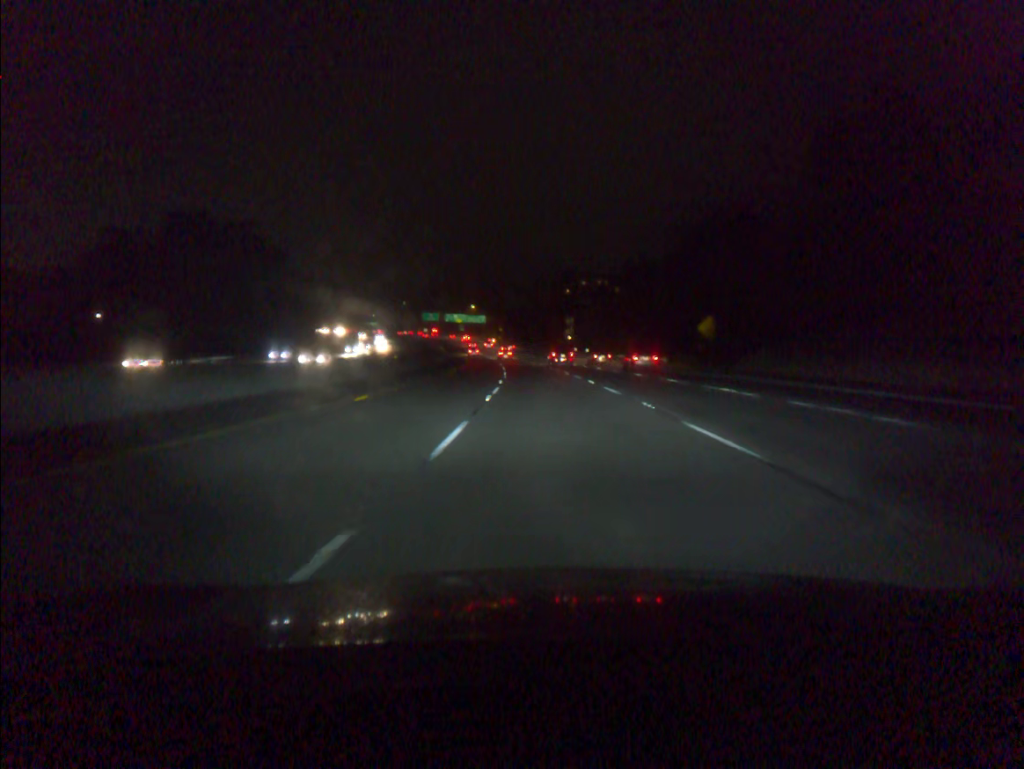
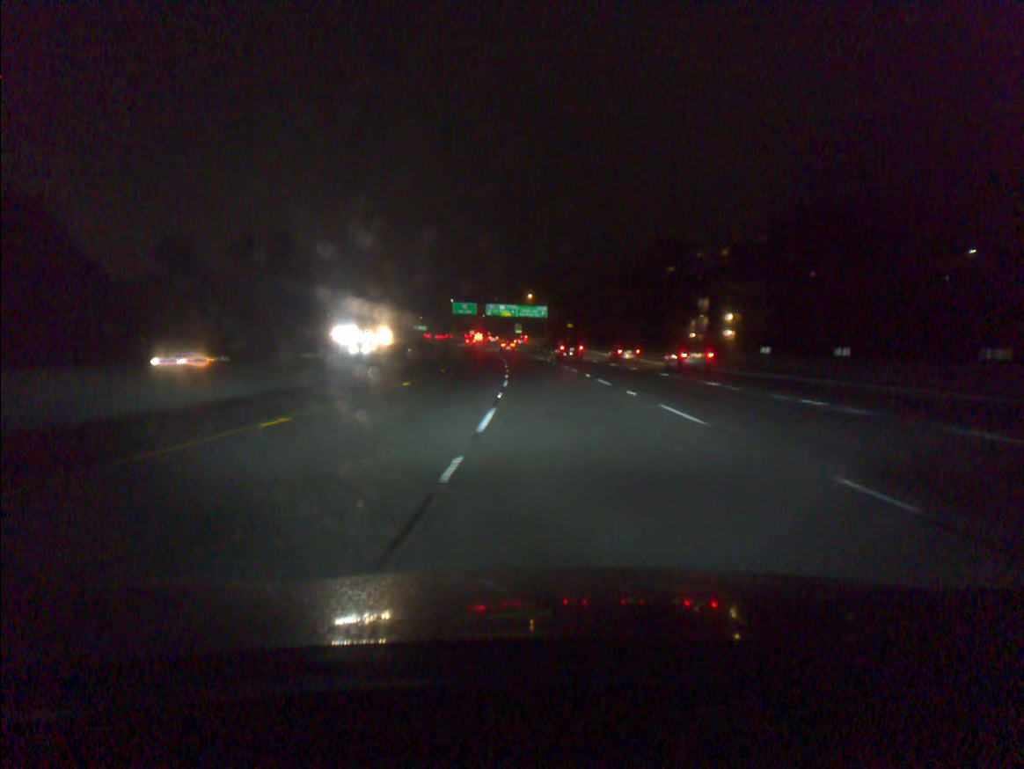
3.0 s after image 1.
(-4.4, +95.6) m; -5°
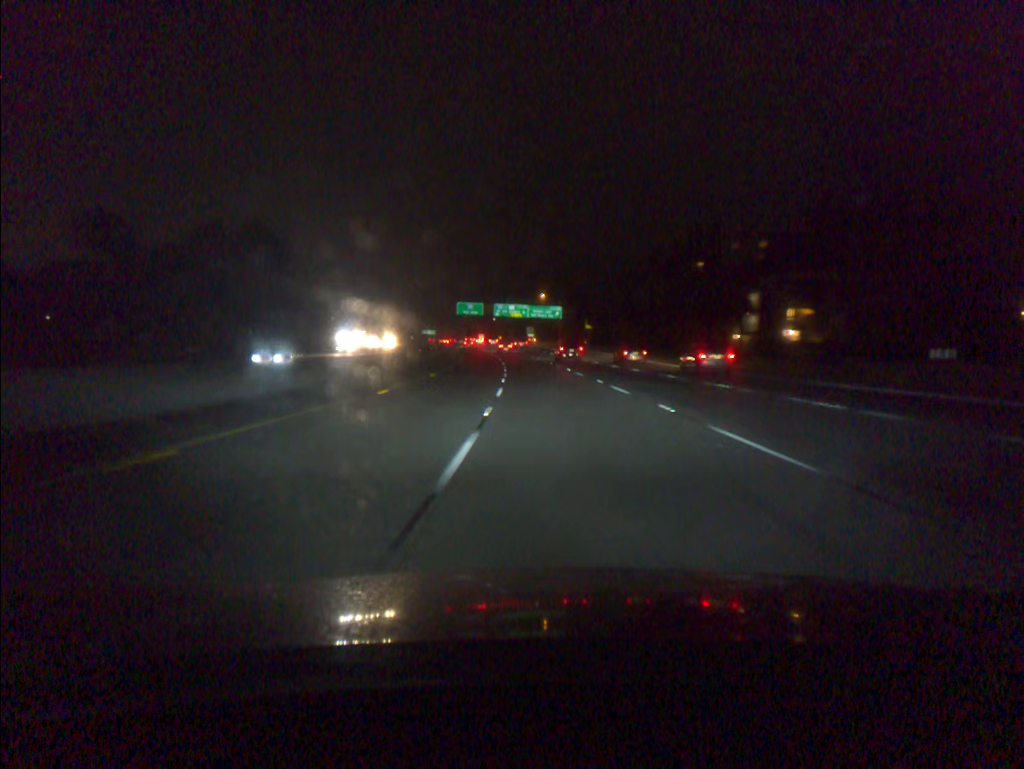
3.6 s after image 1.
(-0.2, +19.1) m; -1°
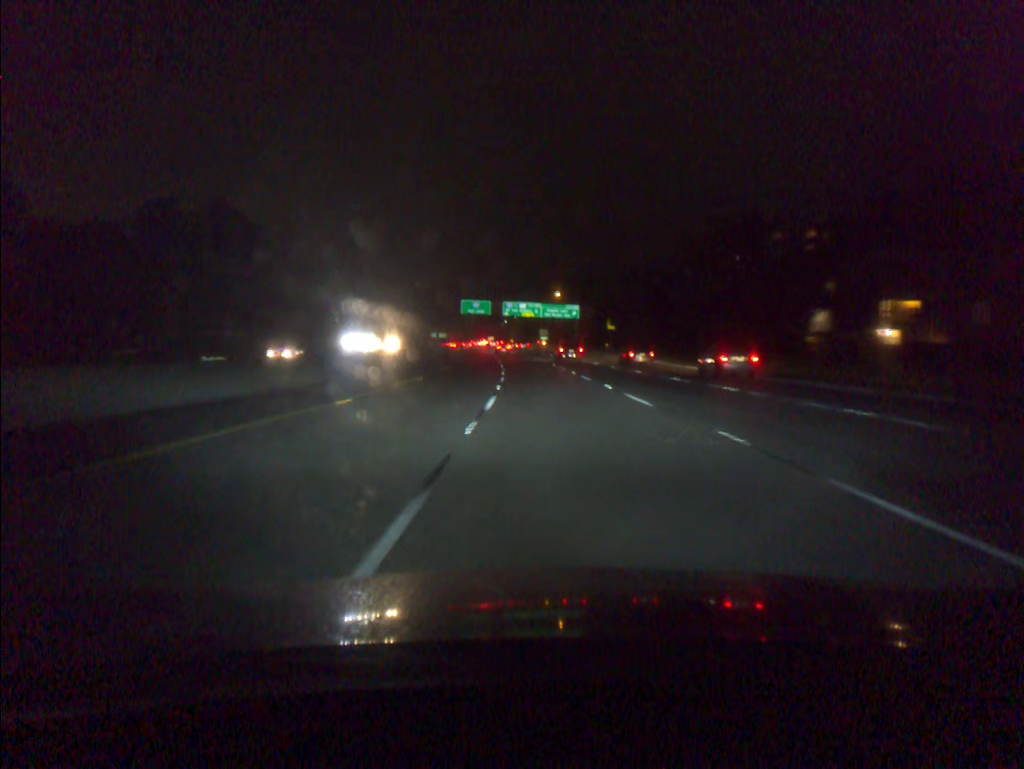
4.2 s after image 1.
(-0.2, +19.1) m; -1°
